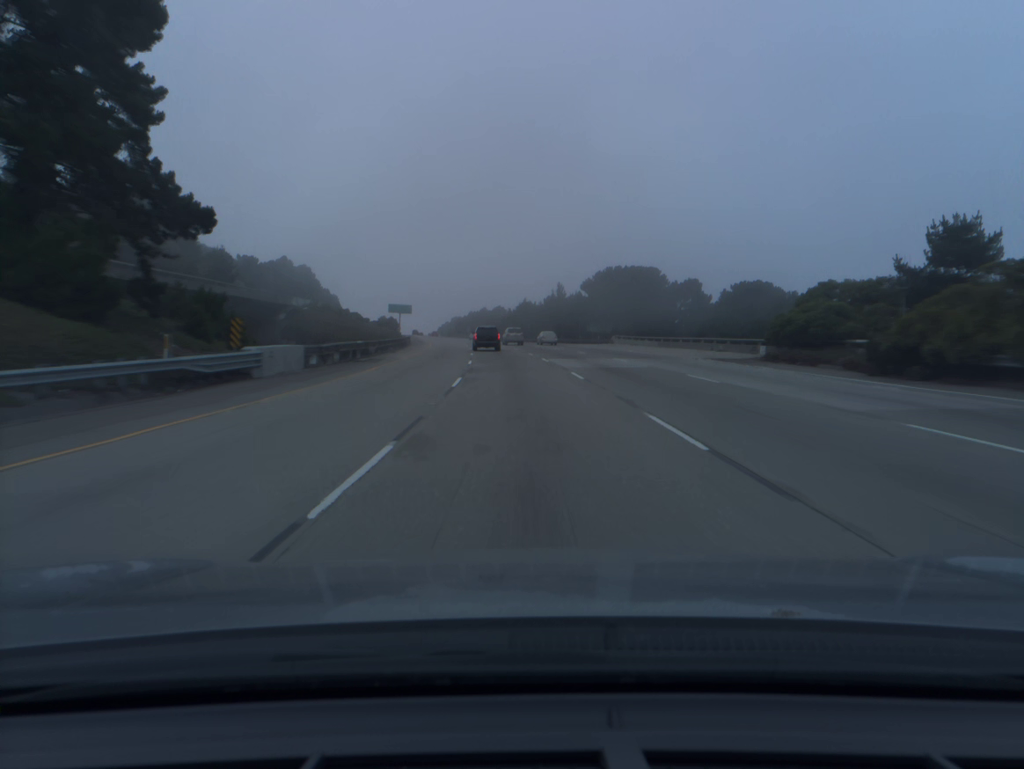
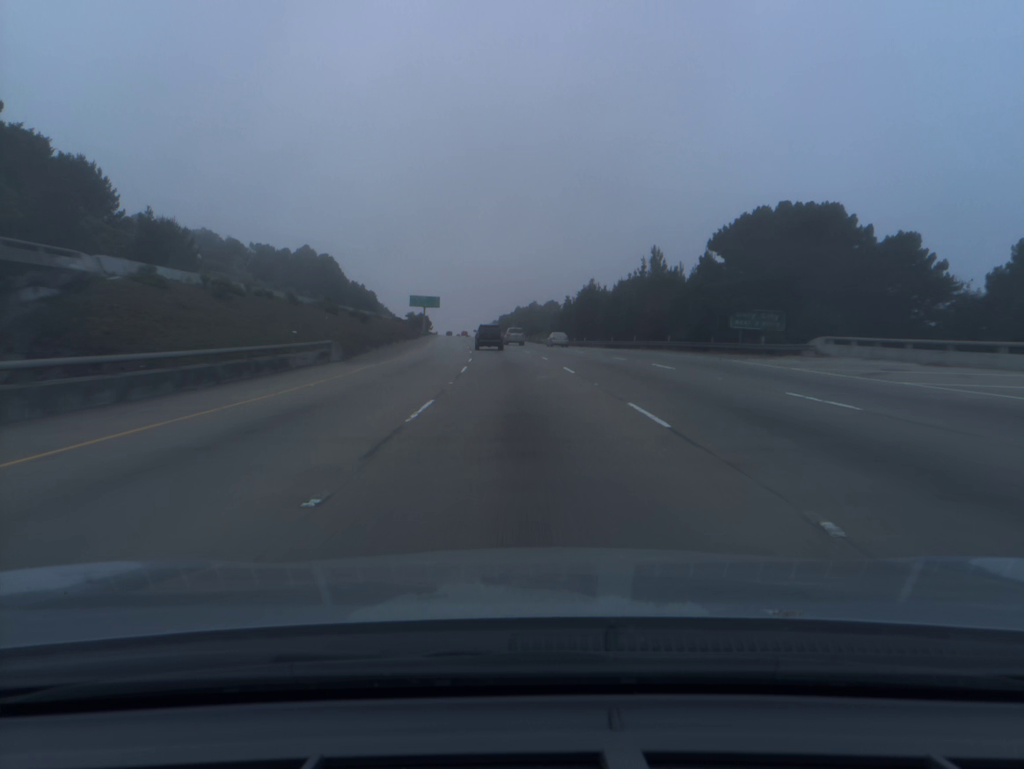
(-1.7, +52.4) m; -4°
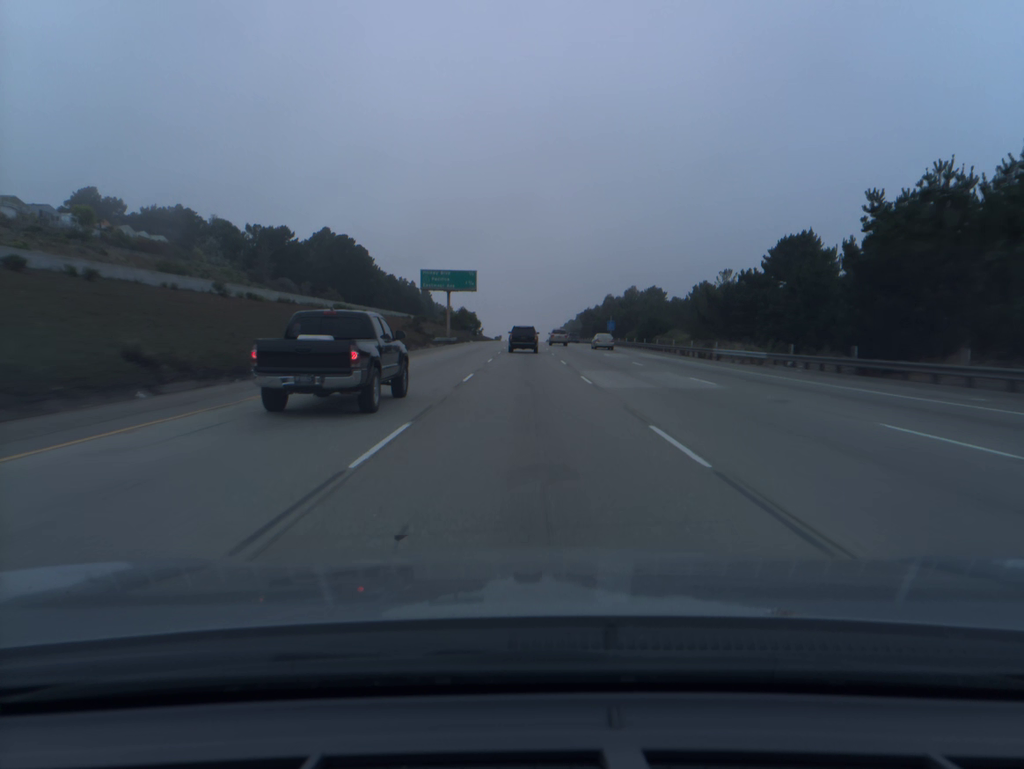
(-4.5, +85.9) m; -5°
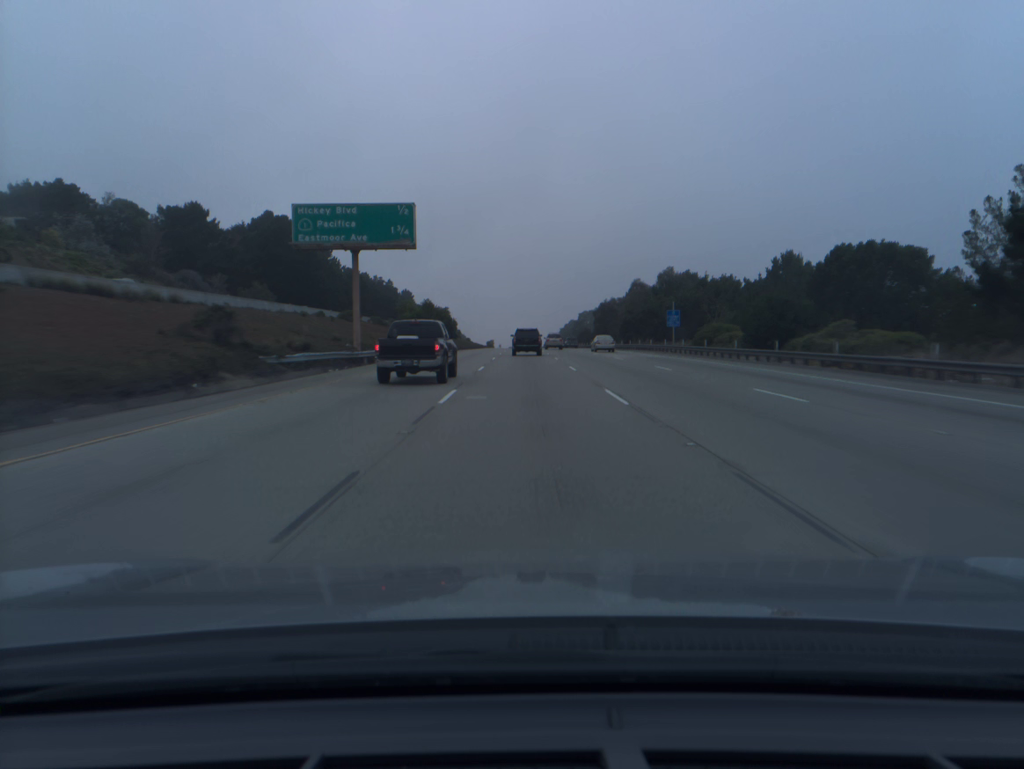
(-0.1, +51.2) m; 0°
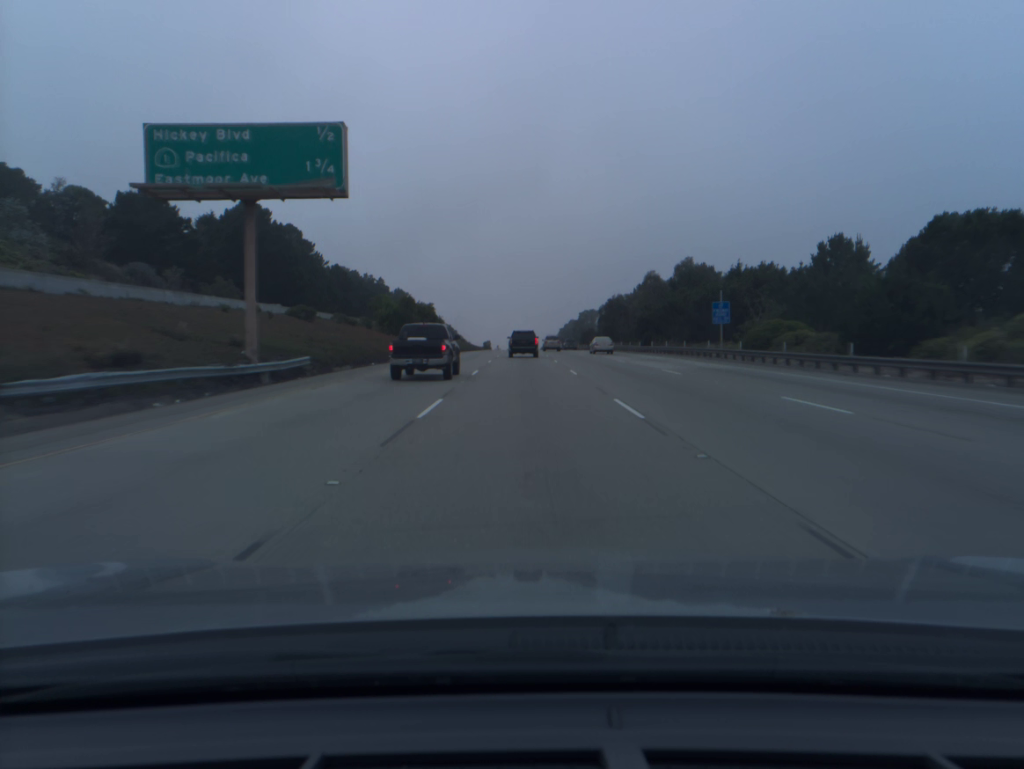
(0.0, +17.0) m; 0°
